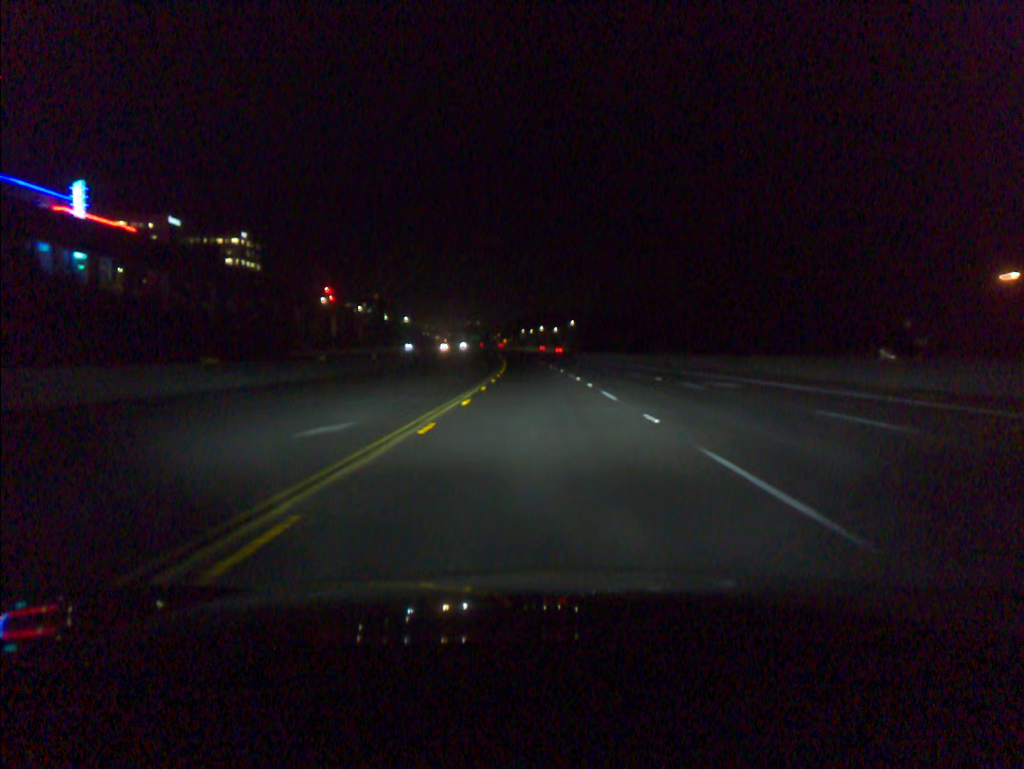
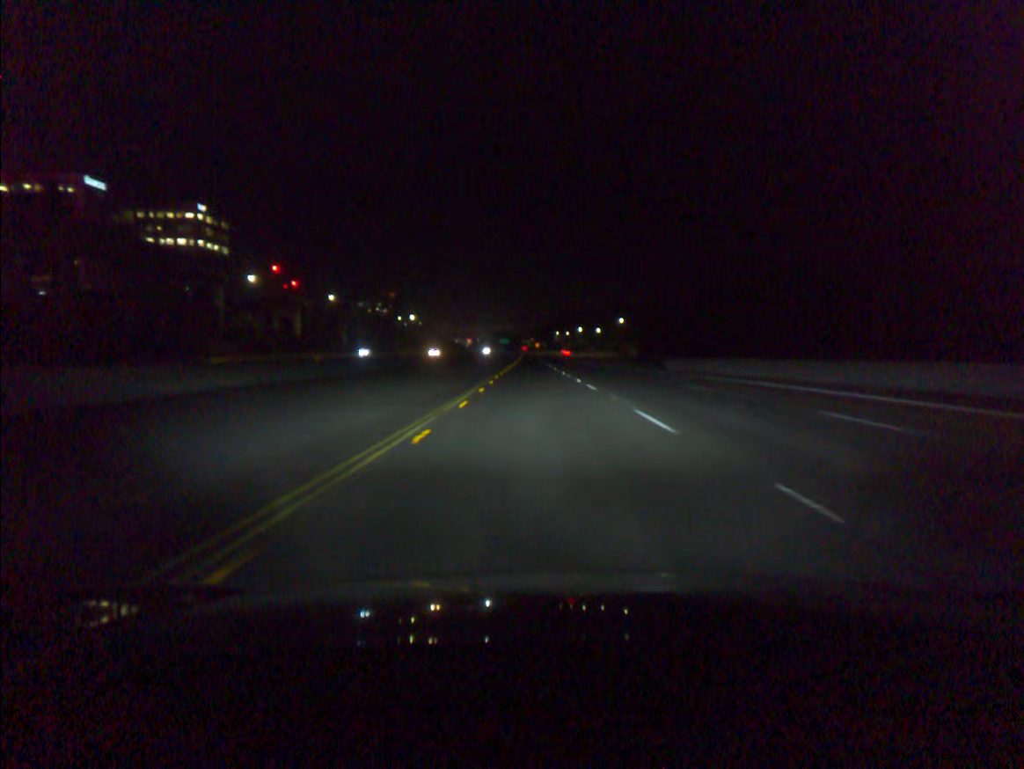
(-1.8, +73.1) m; -3°
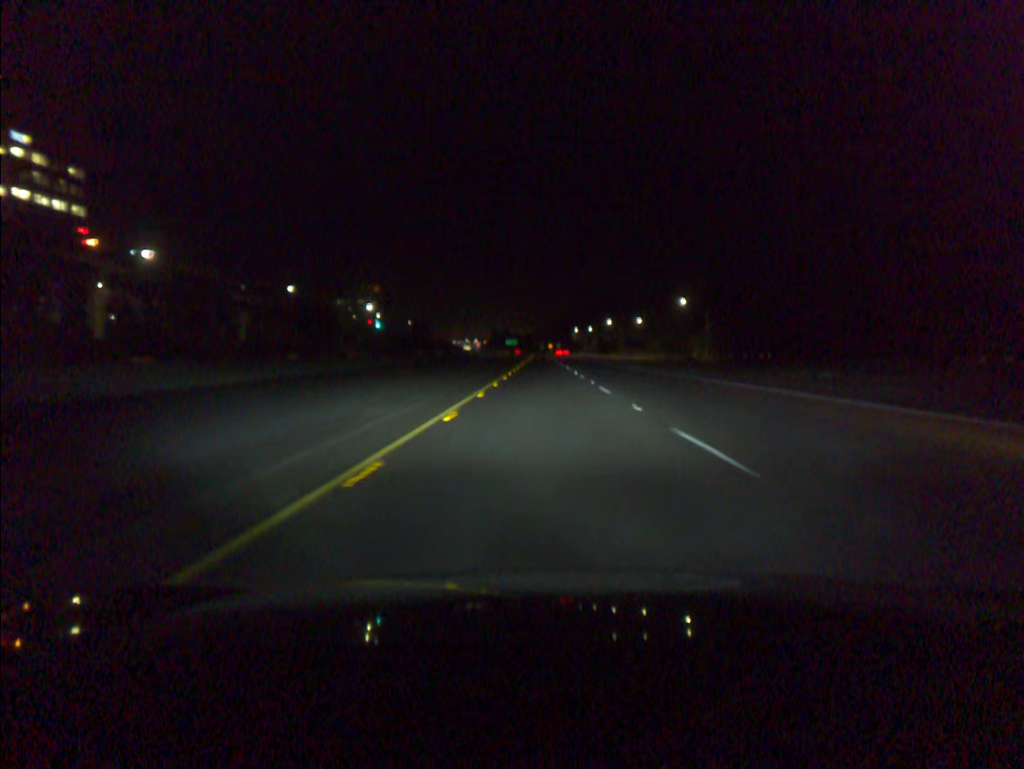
(-1.4, +91.1) m; -1°
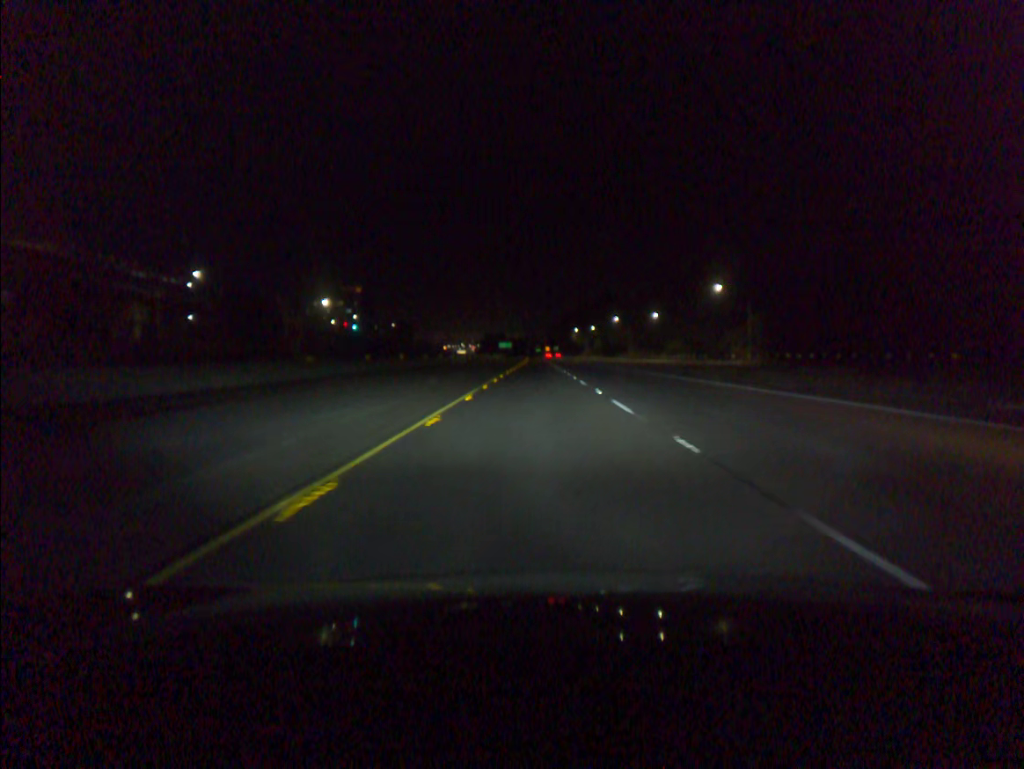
(+0.1, +36.4) m; 0°
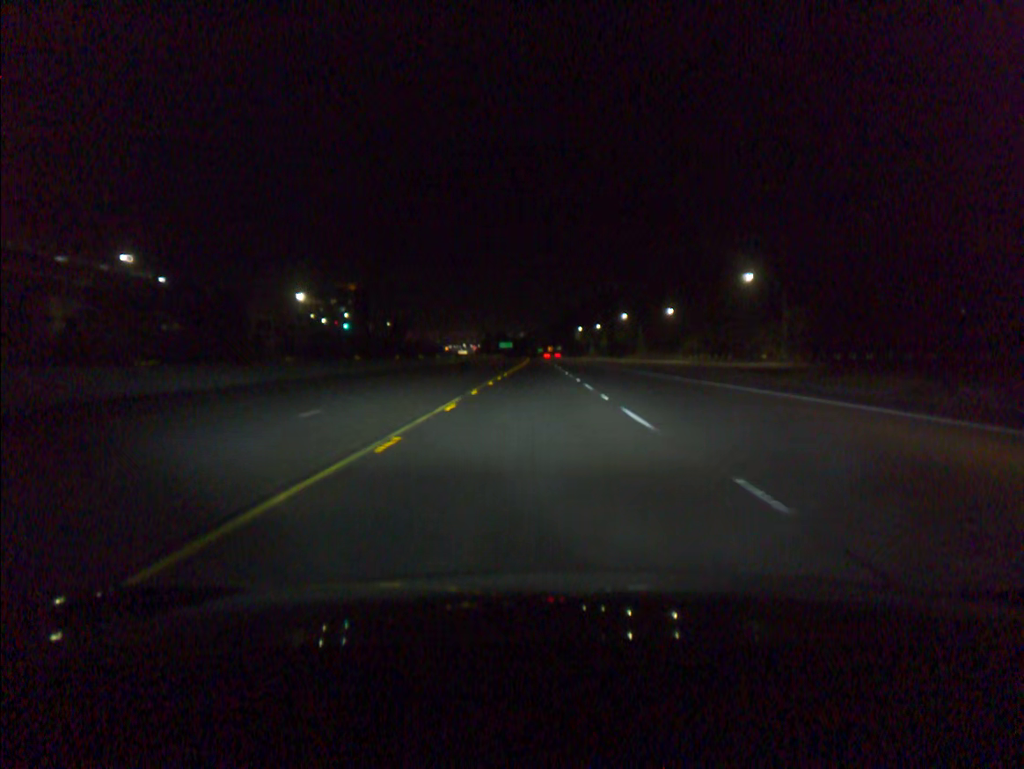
(0.0, +18.2) m; 0°
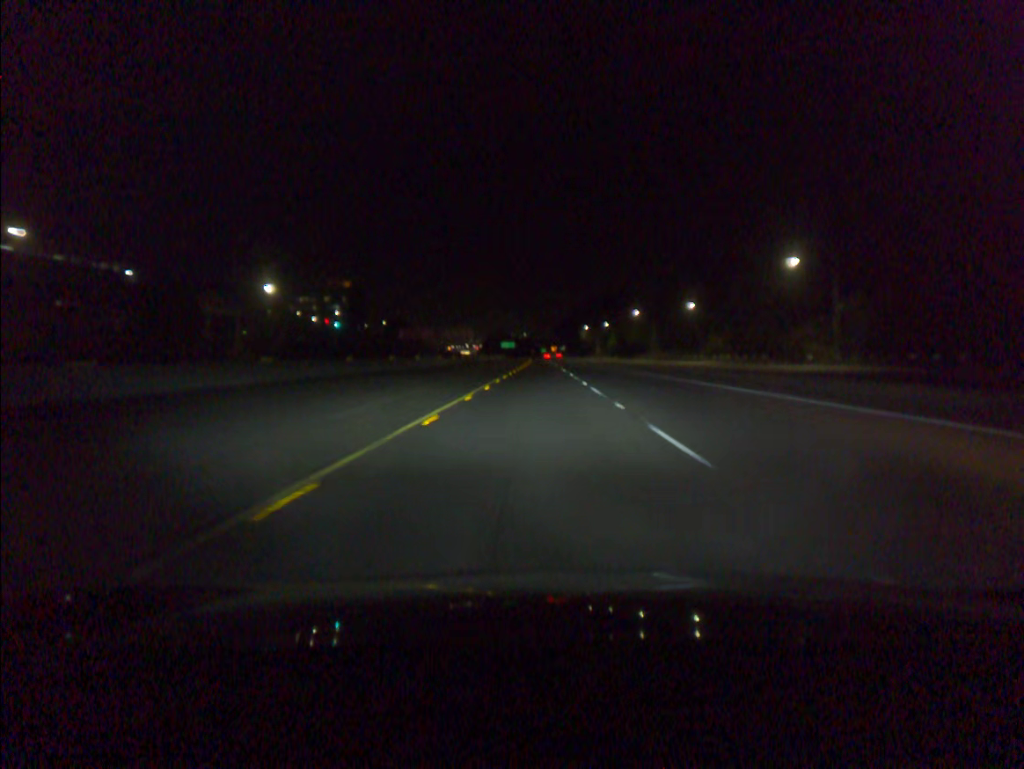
(0.0, +18.2) m; 0°
